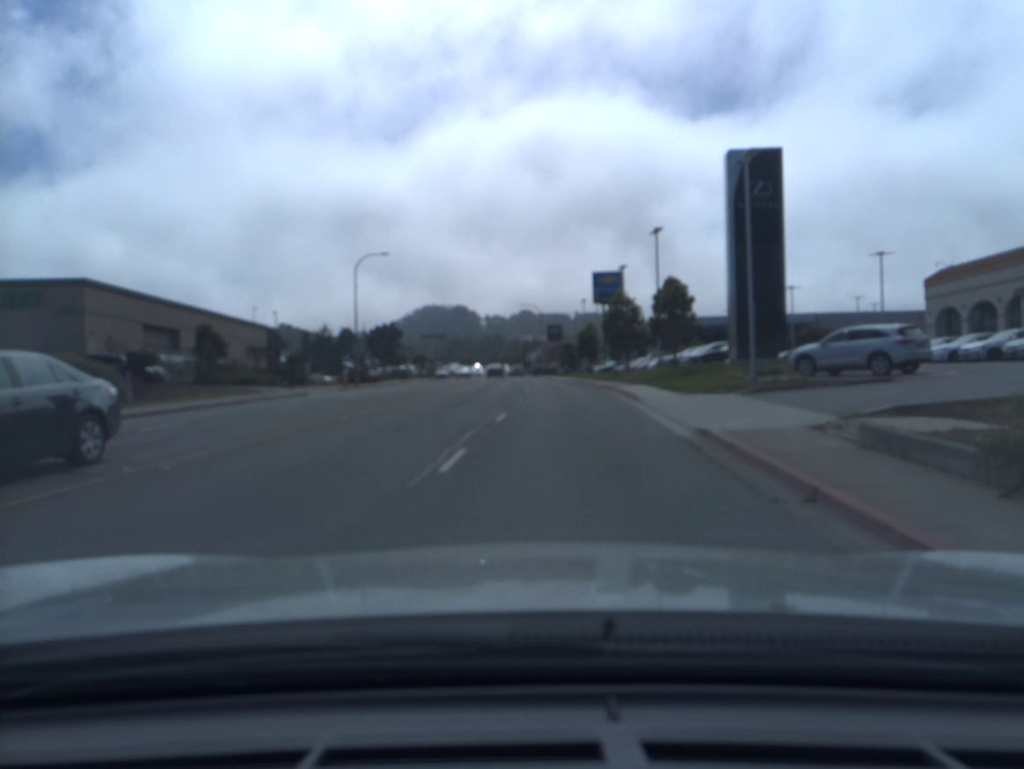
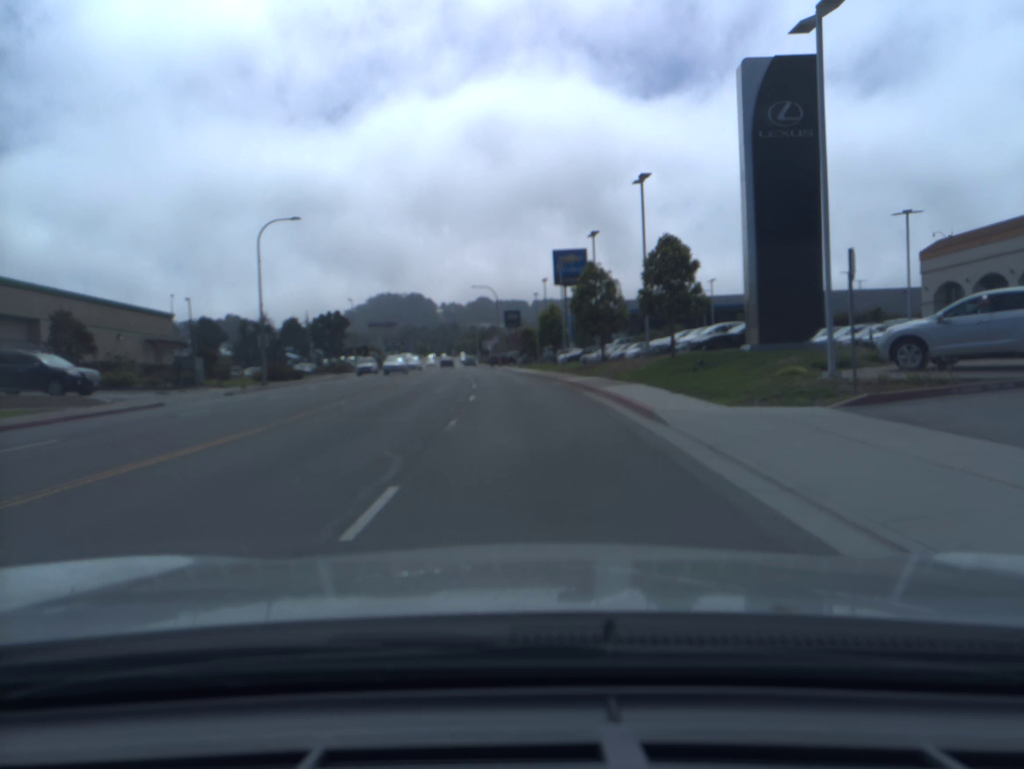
(+0.4, +10.3) m; +3°
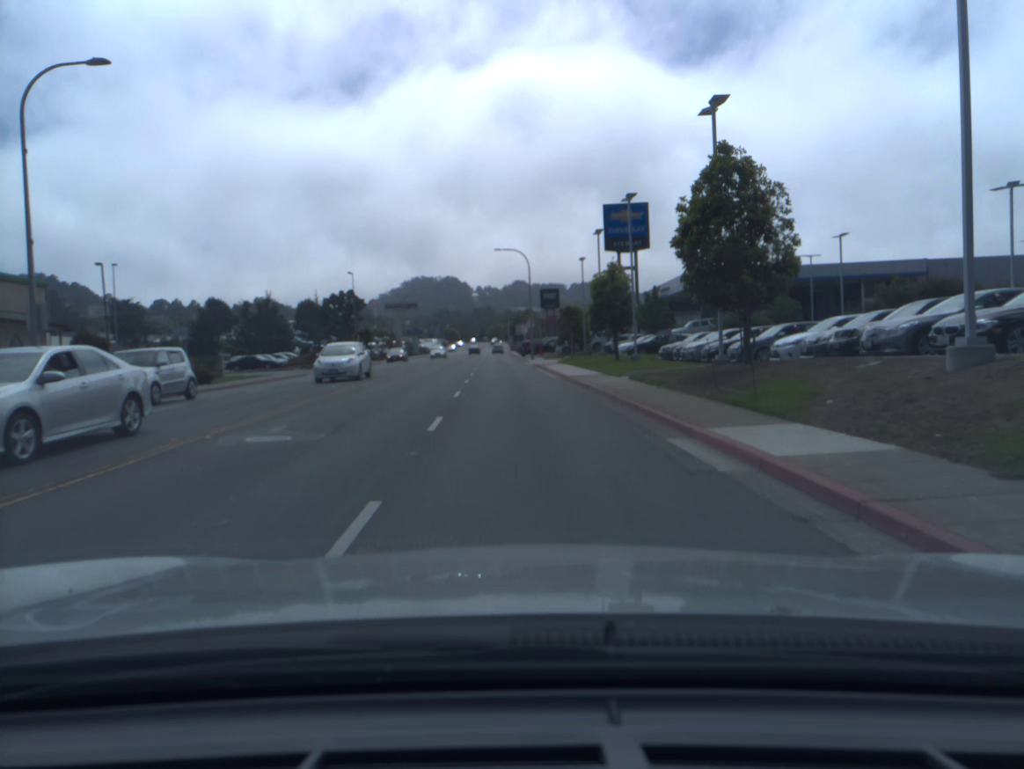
(-0.5, +23.1) m; -3°
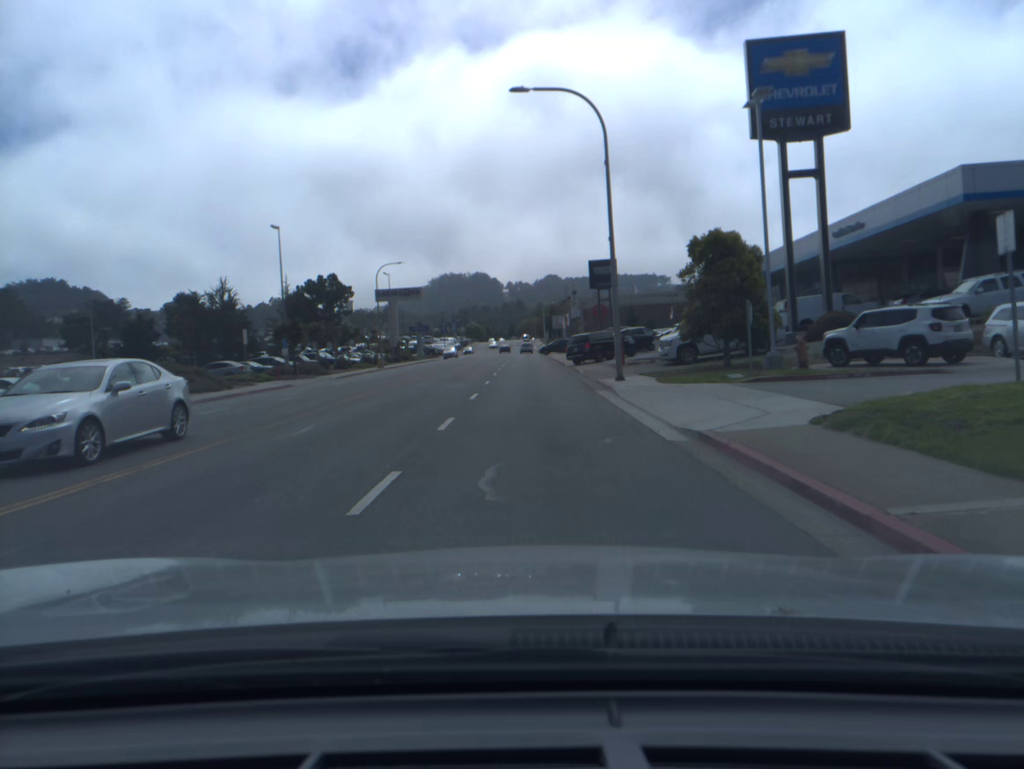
(-1.2, +41.9) m; -2°
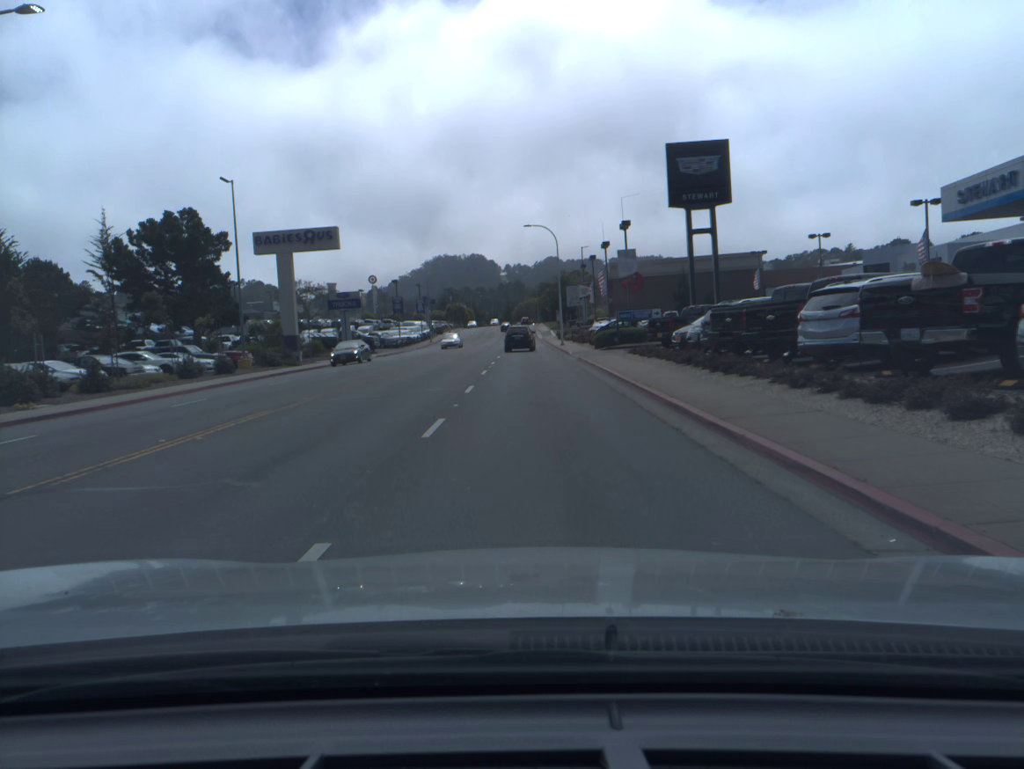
(-0.2, +52.8) m; 0°
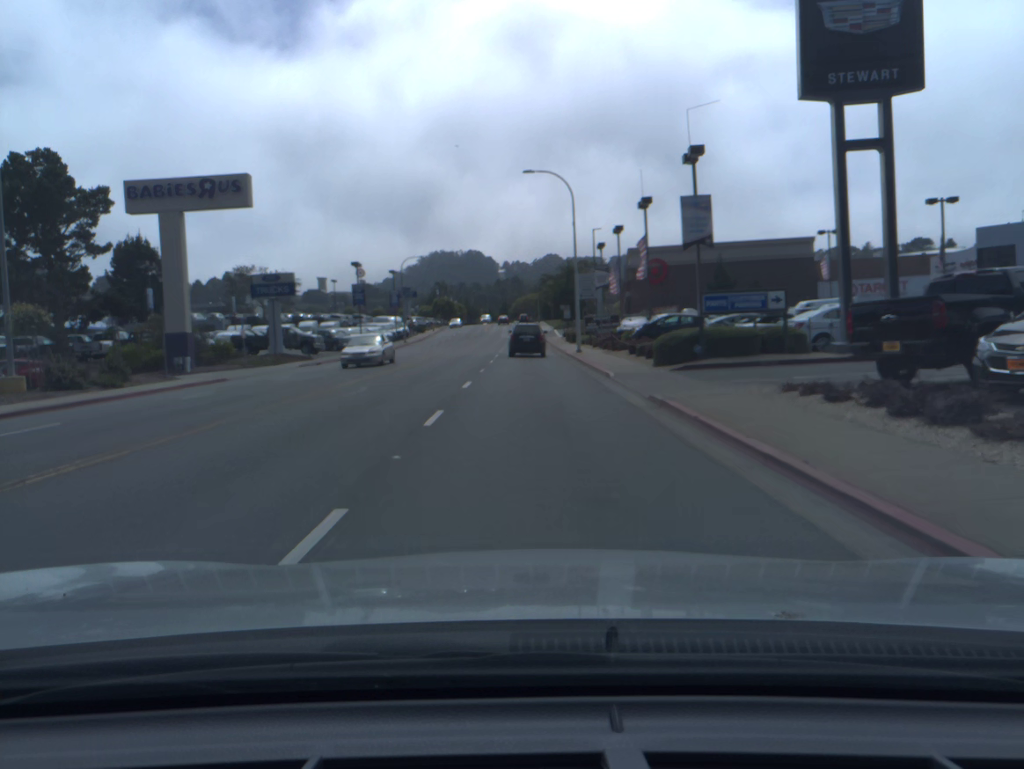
(0.0, +21.2) m; 0°
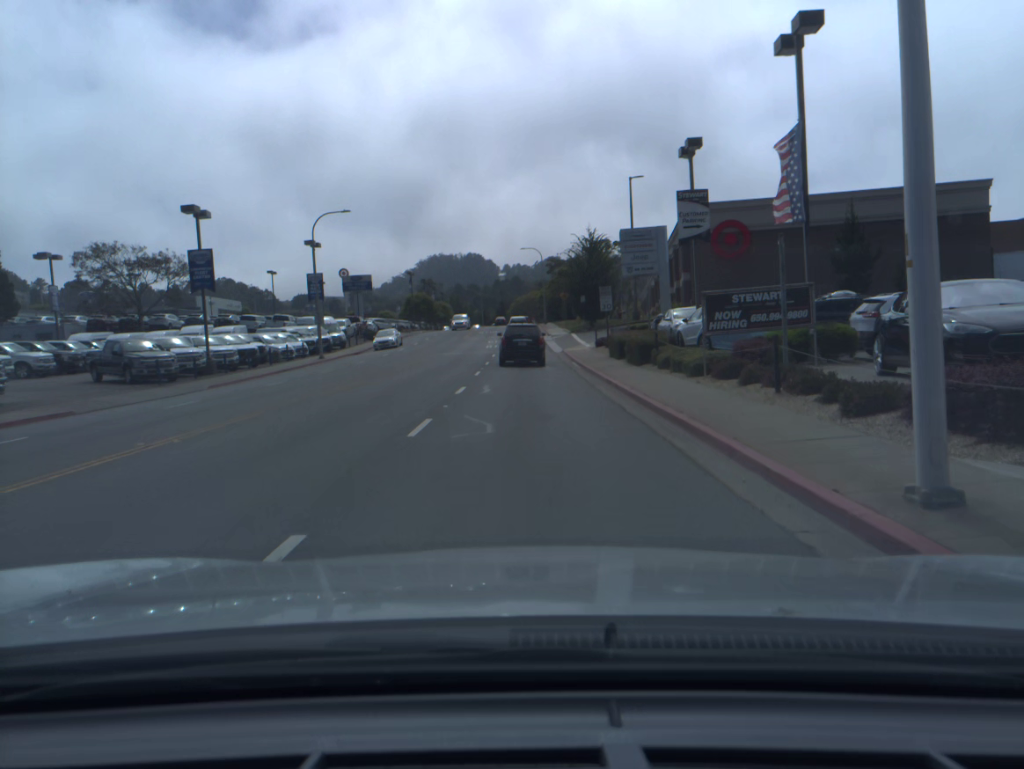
(0.0, +37.5) m; 0°
